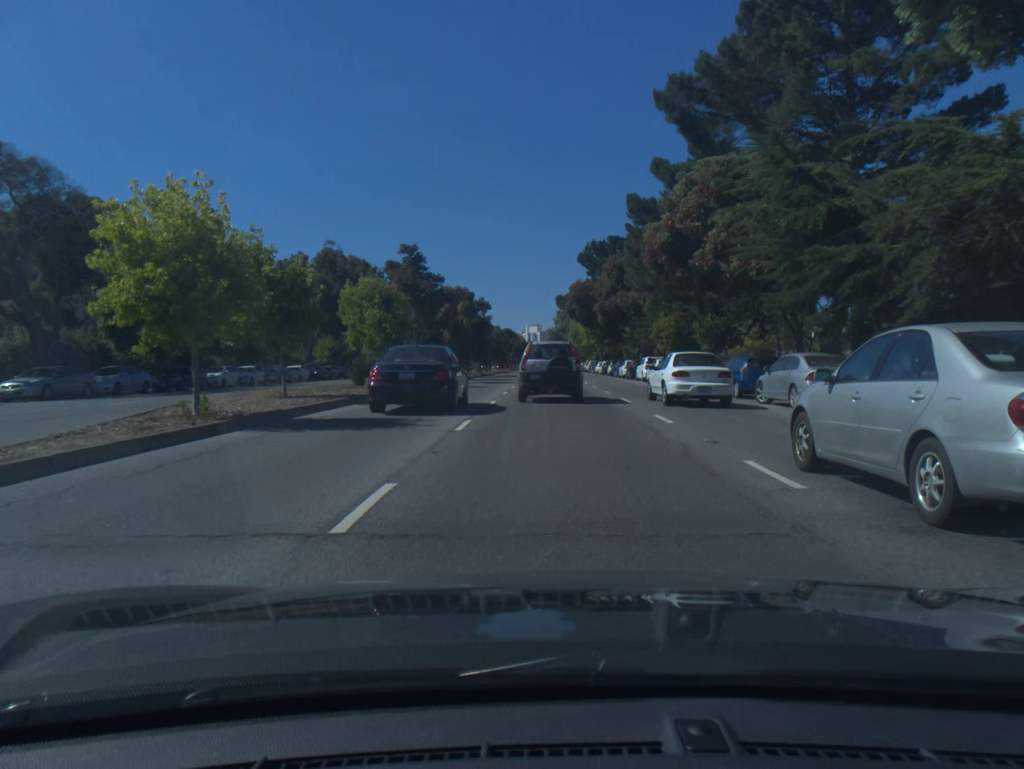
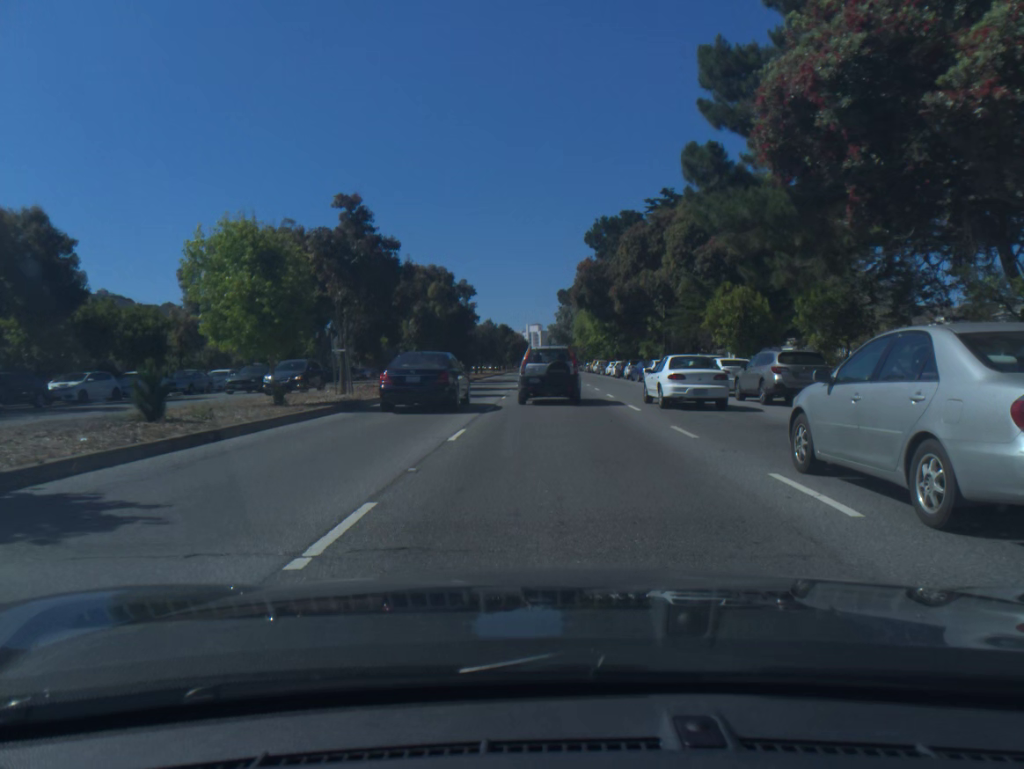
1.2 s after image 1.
(0.0, +15.7) m; 0°
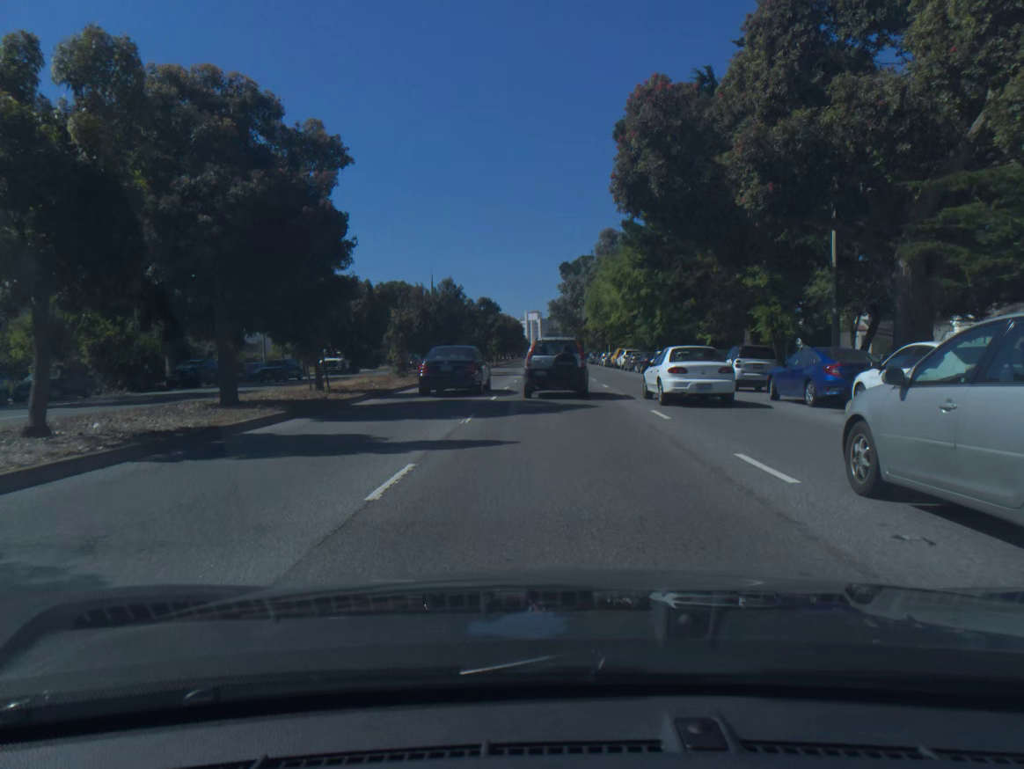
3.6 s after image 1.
(-0.1, +33.8) m; 0°
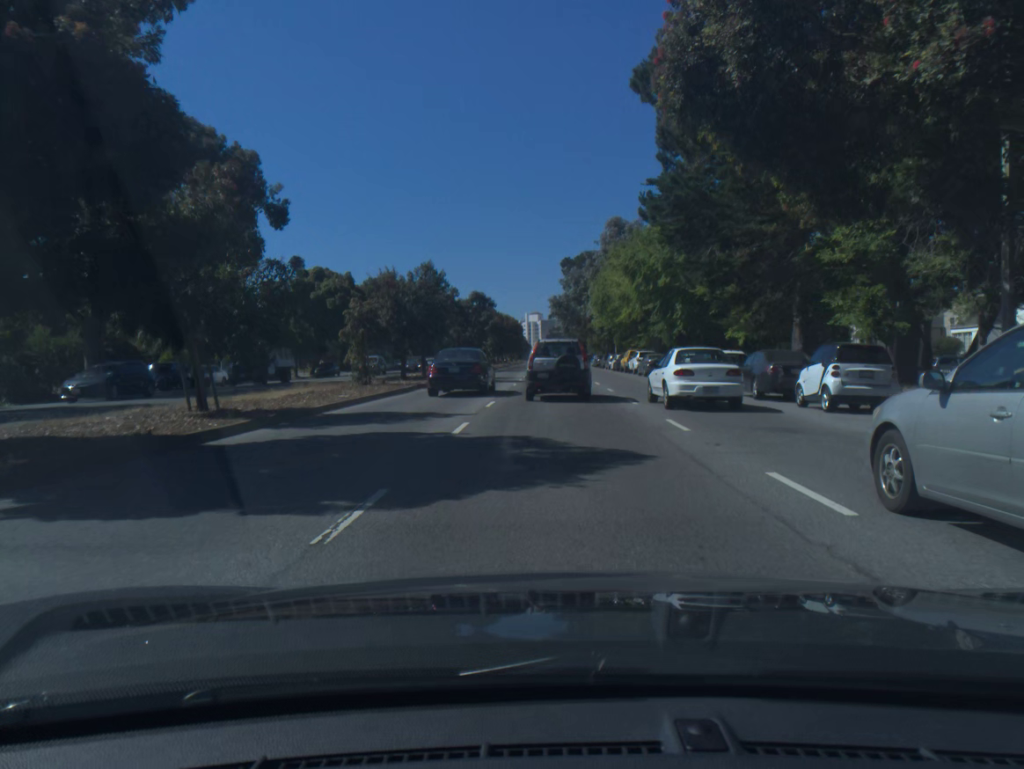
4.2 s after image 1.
(0.0, +8.8) m; 0°
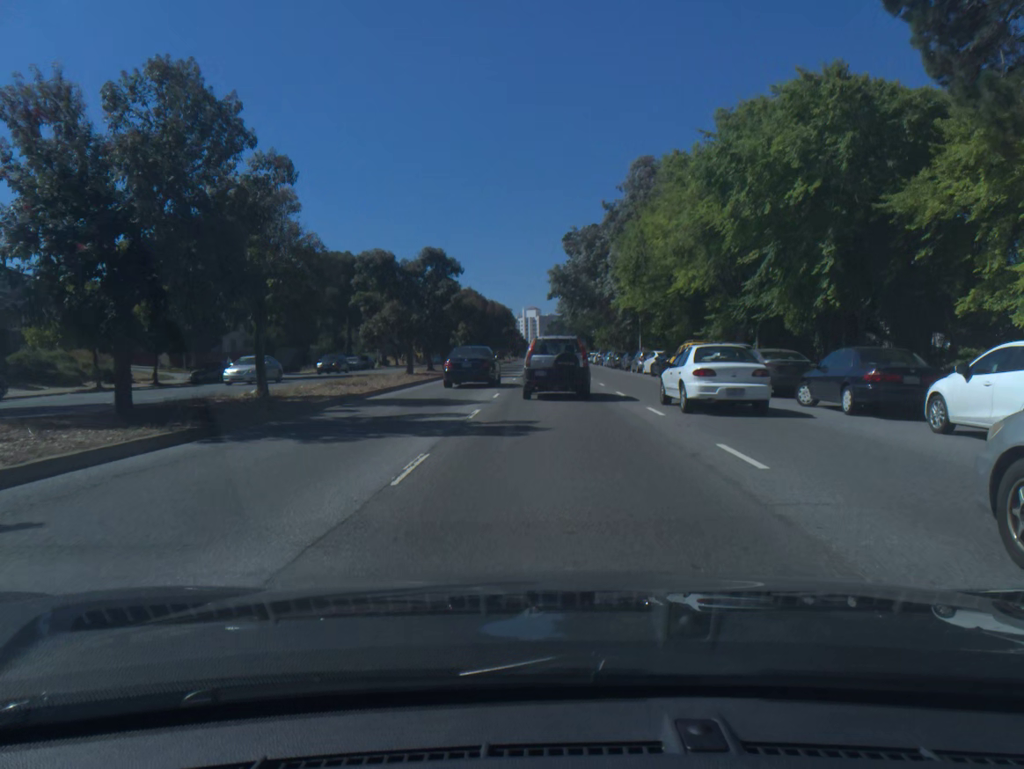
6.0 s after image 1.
(0.0, +26.5) m; 0°
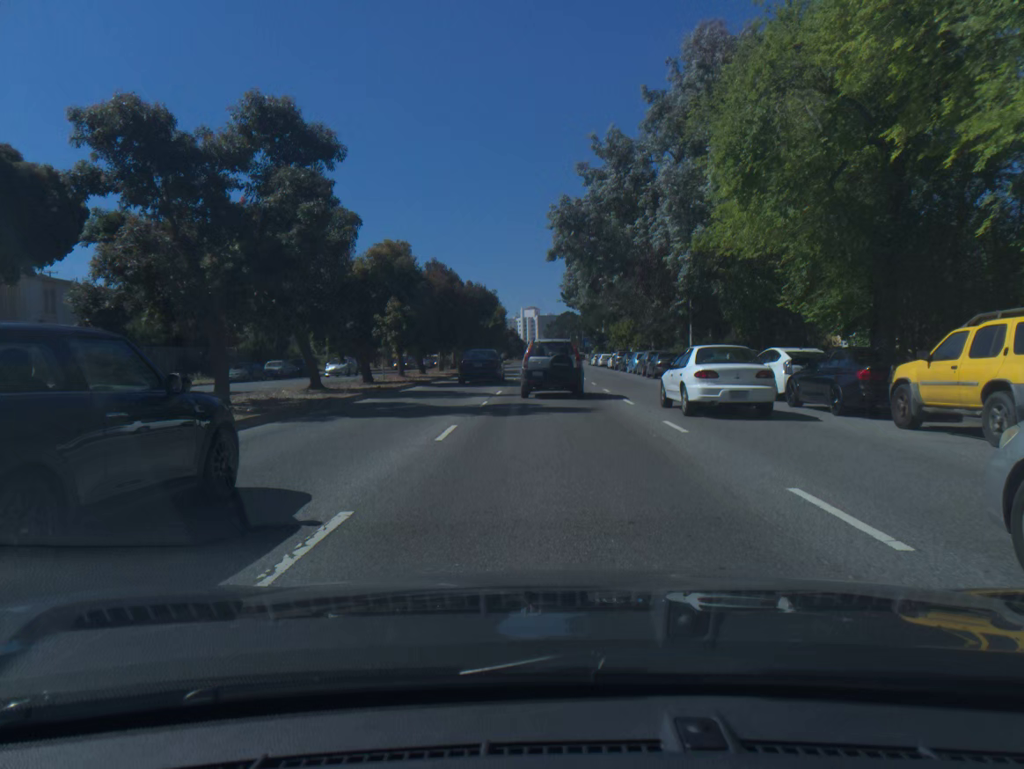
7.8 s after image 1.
(+0.1, +25.4) m; 0°
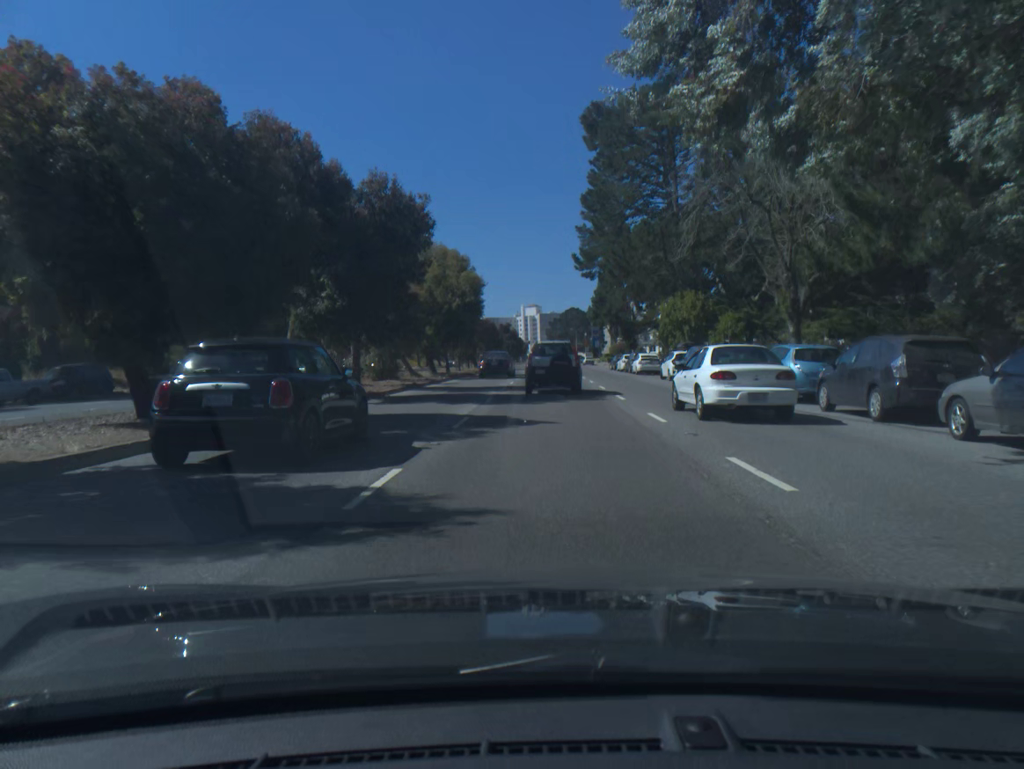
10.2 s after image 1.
(0.0, +33.8) m; 0°
